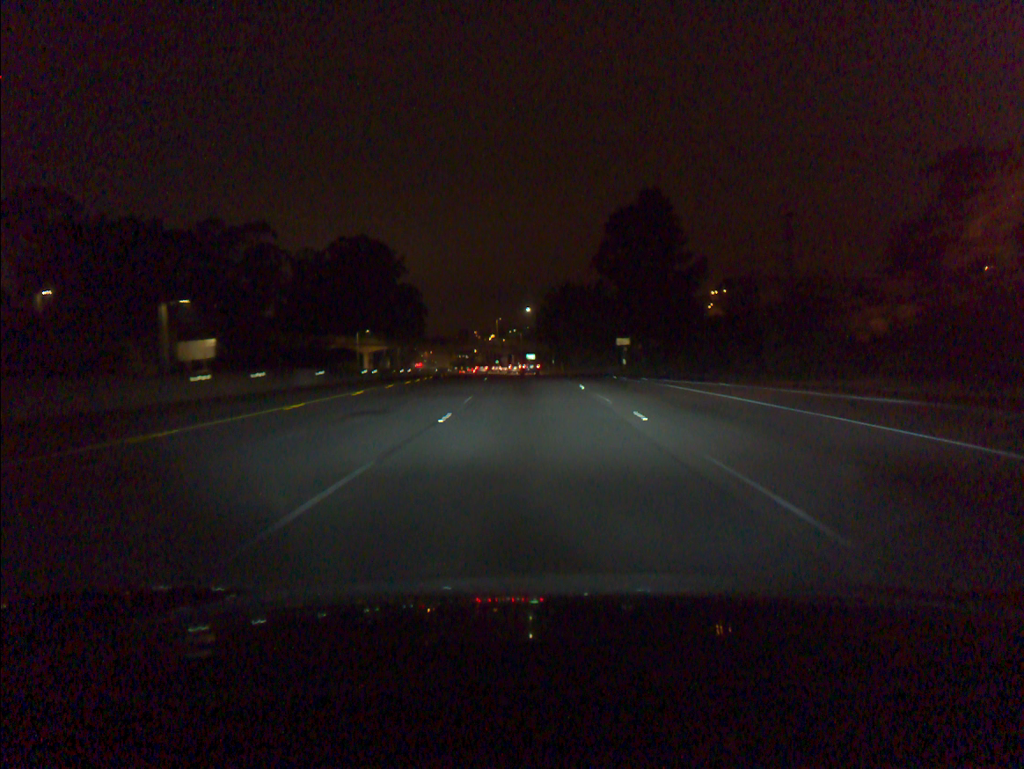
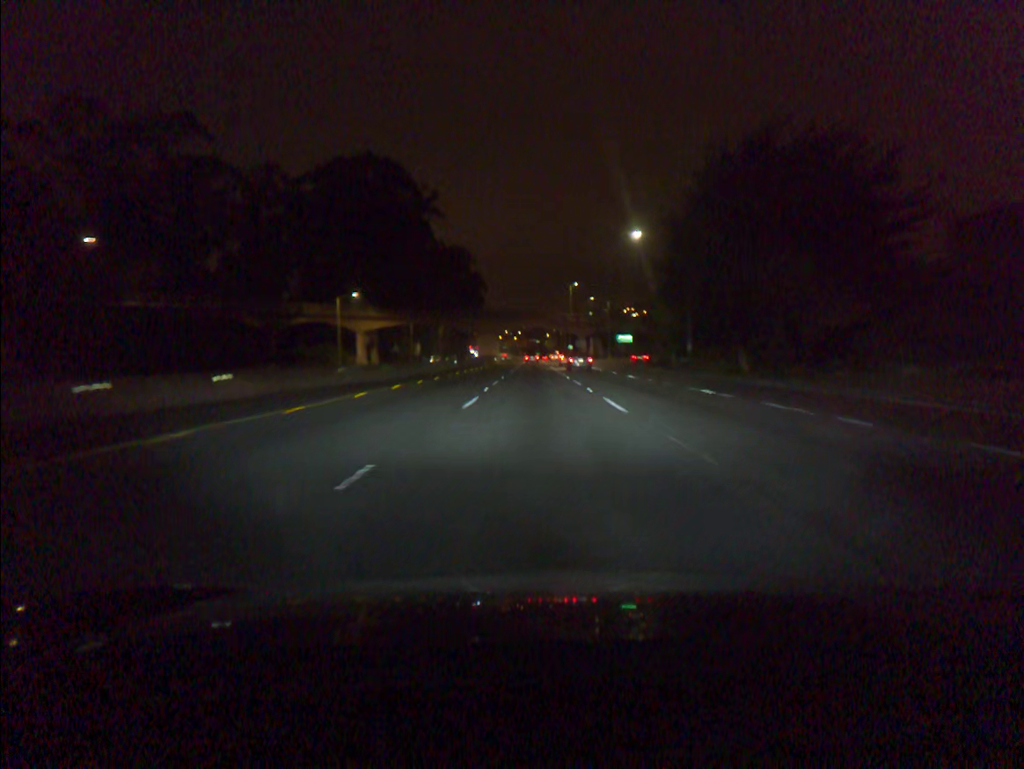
(-3.8, +69.7) m; -5°
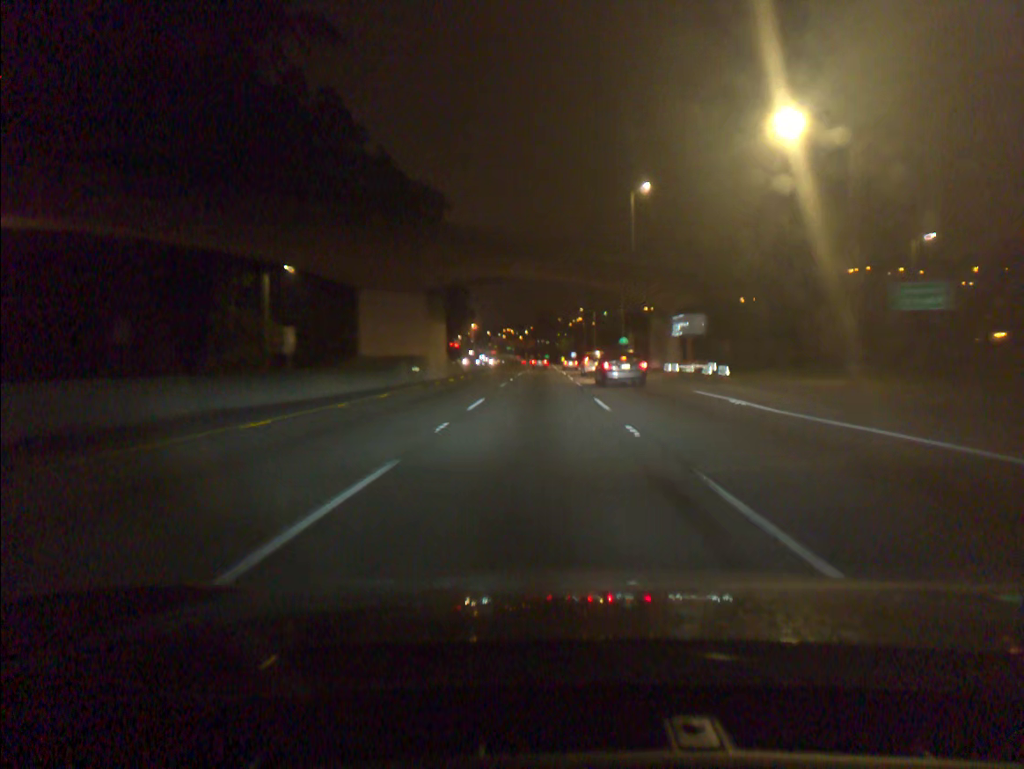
(-0.9, +87.6) m; -1°
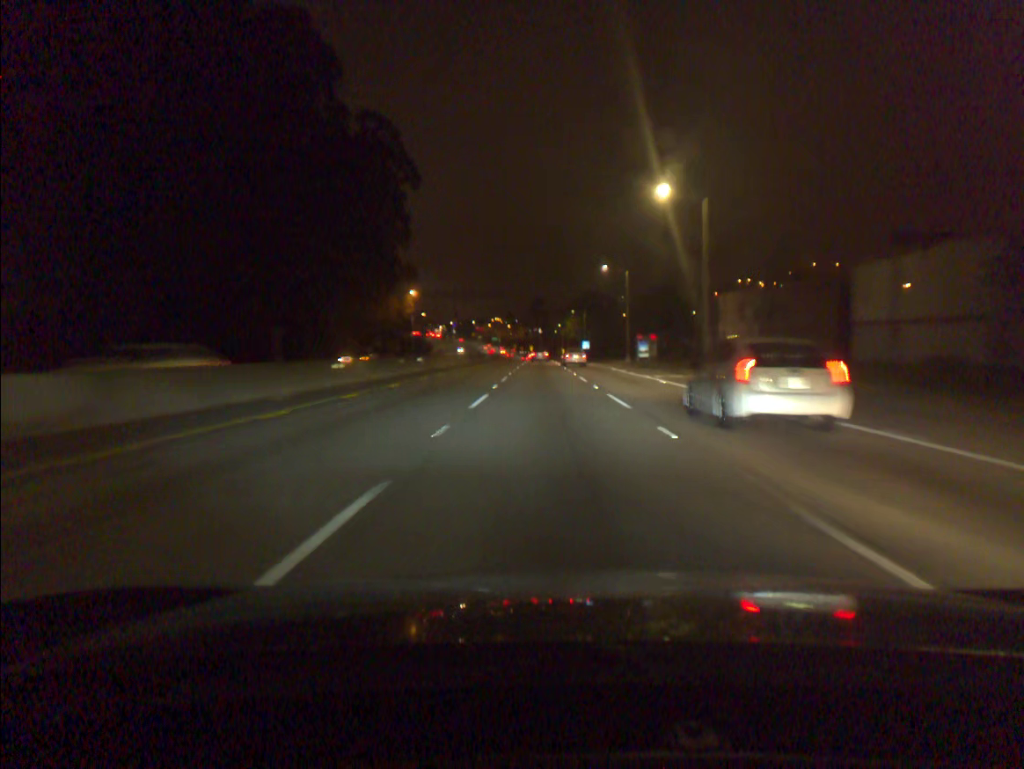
(+0.1, +90.2) m; +1°
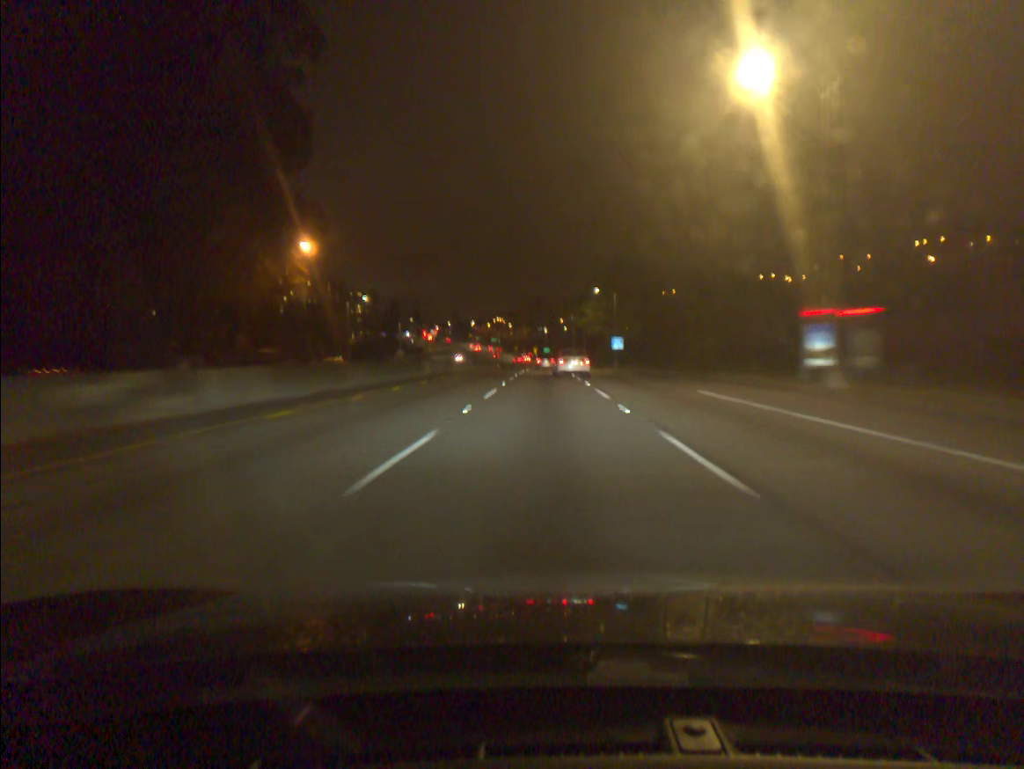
(0.0, +54.2) m; 0°
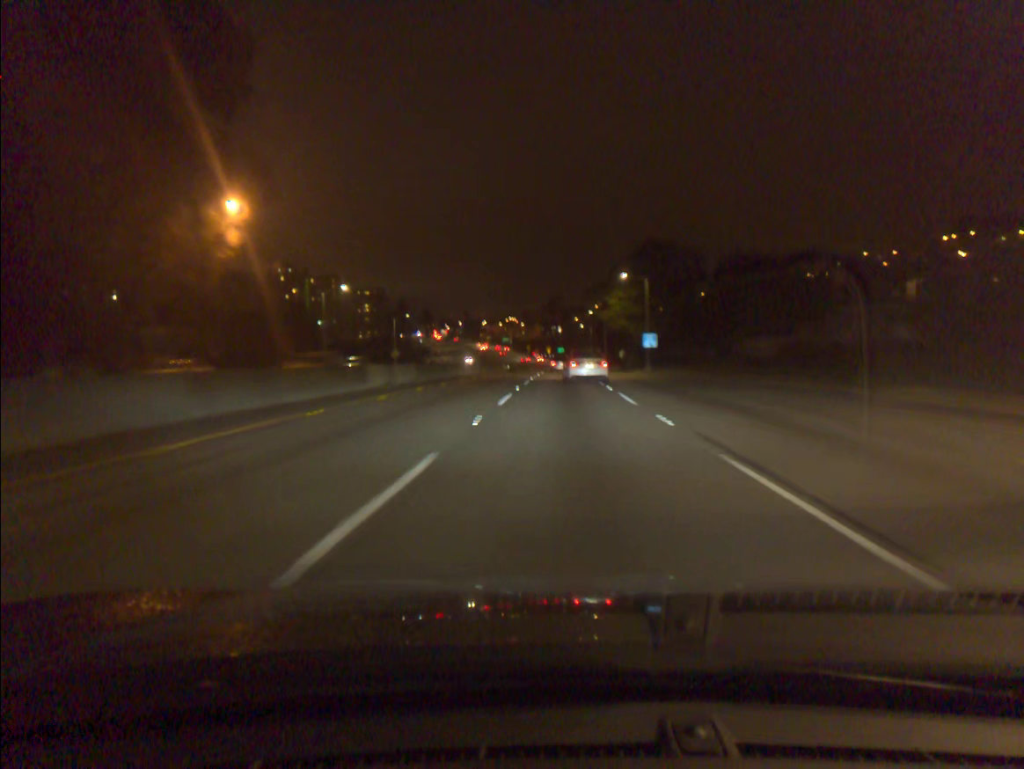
(-0.1, +17.5) m; -1°
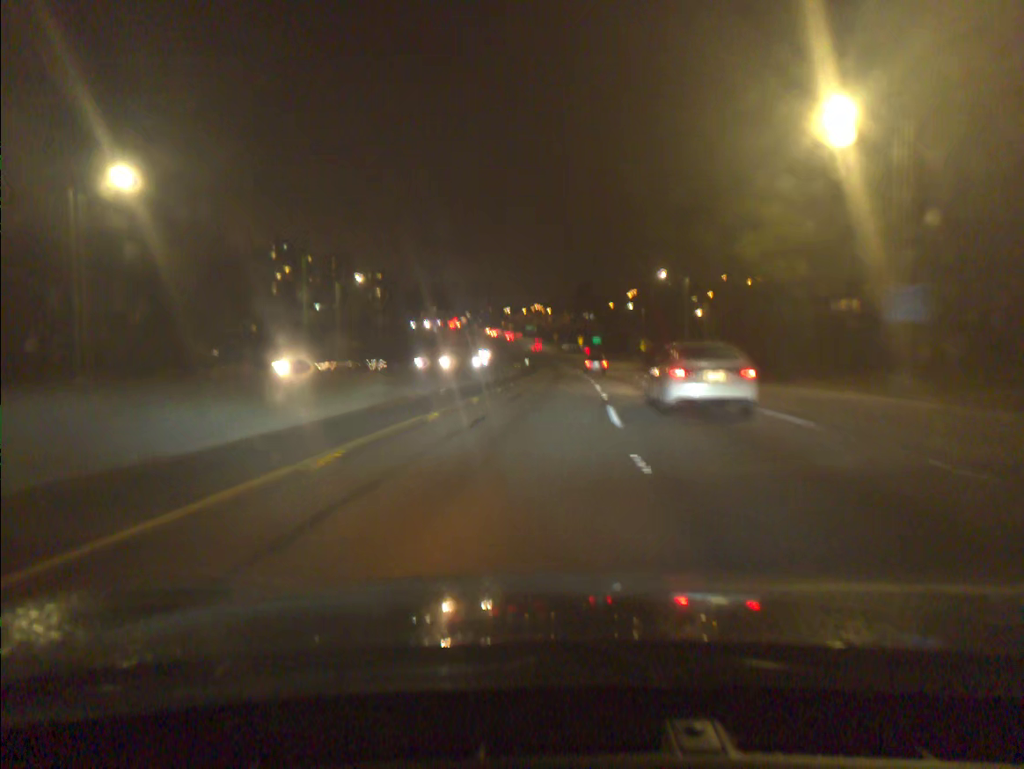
(-1.0, +49.9) m; -2°
